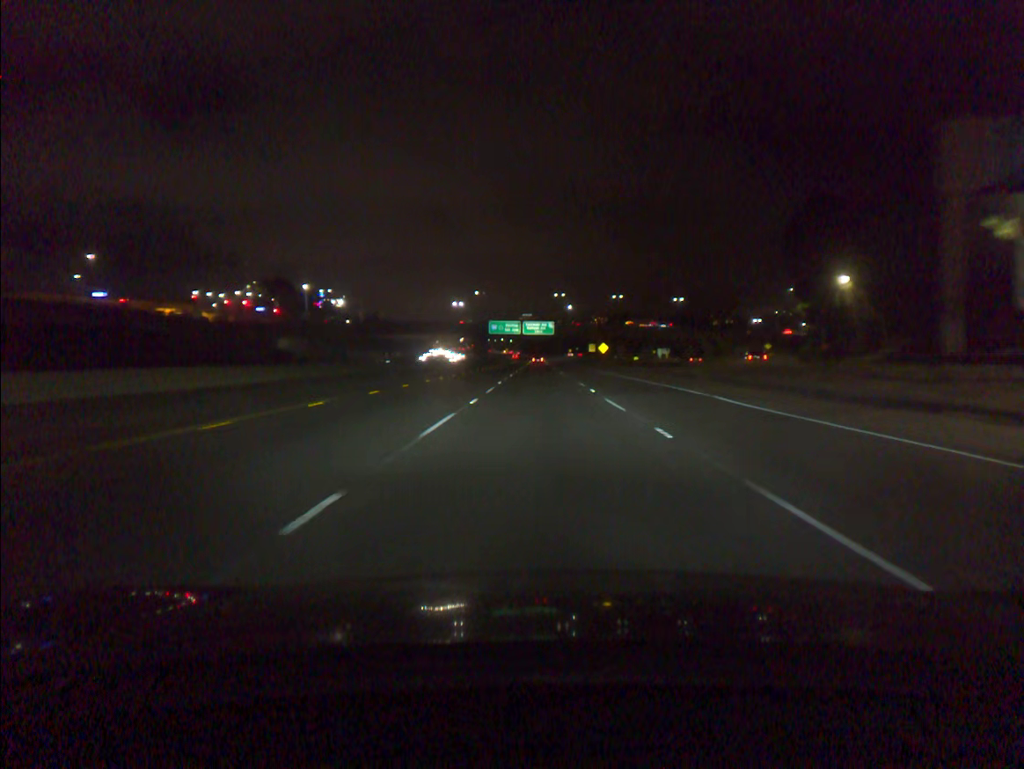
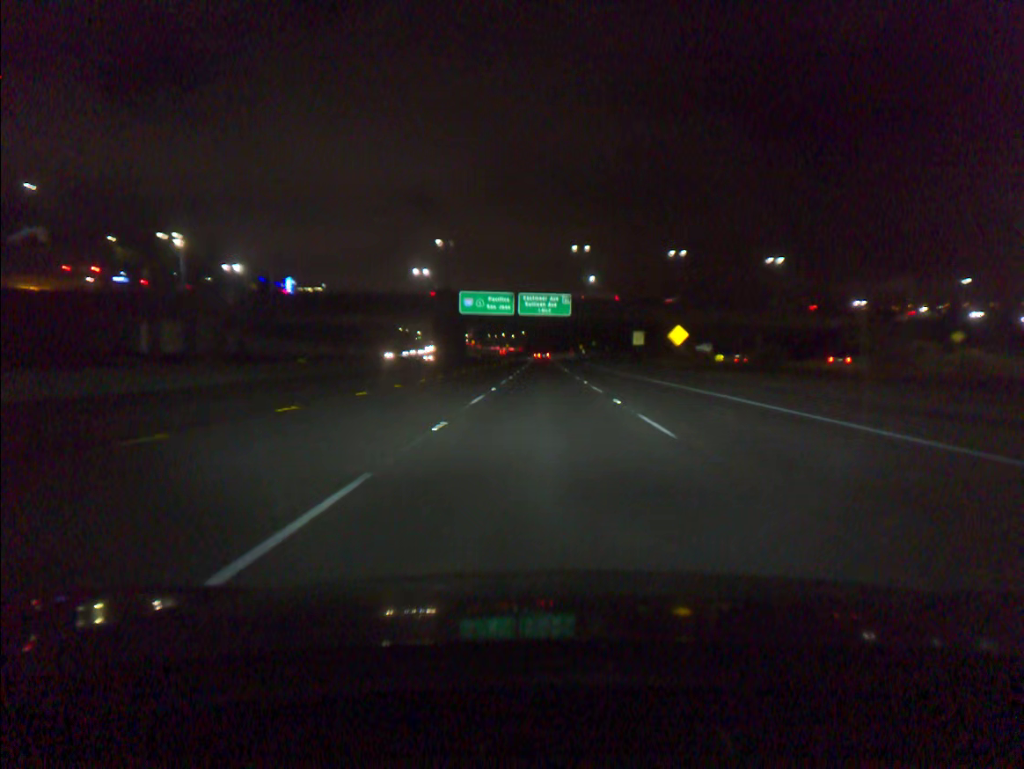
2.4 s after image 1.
(-0.3, +68.4) m; 0°
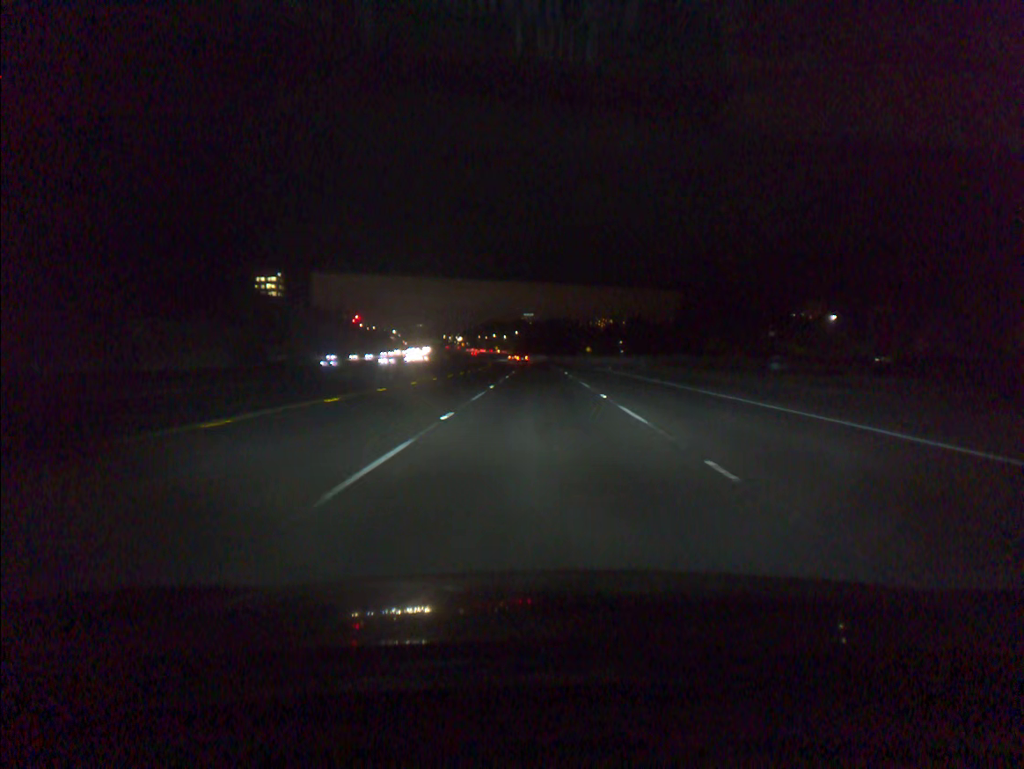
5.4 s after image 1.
(+0.3, +84.8) m; 0°
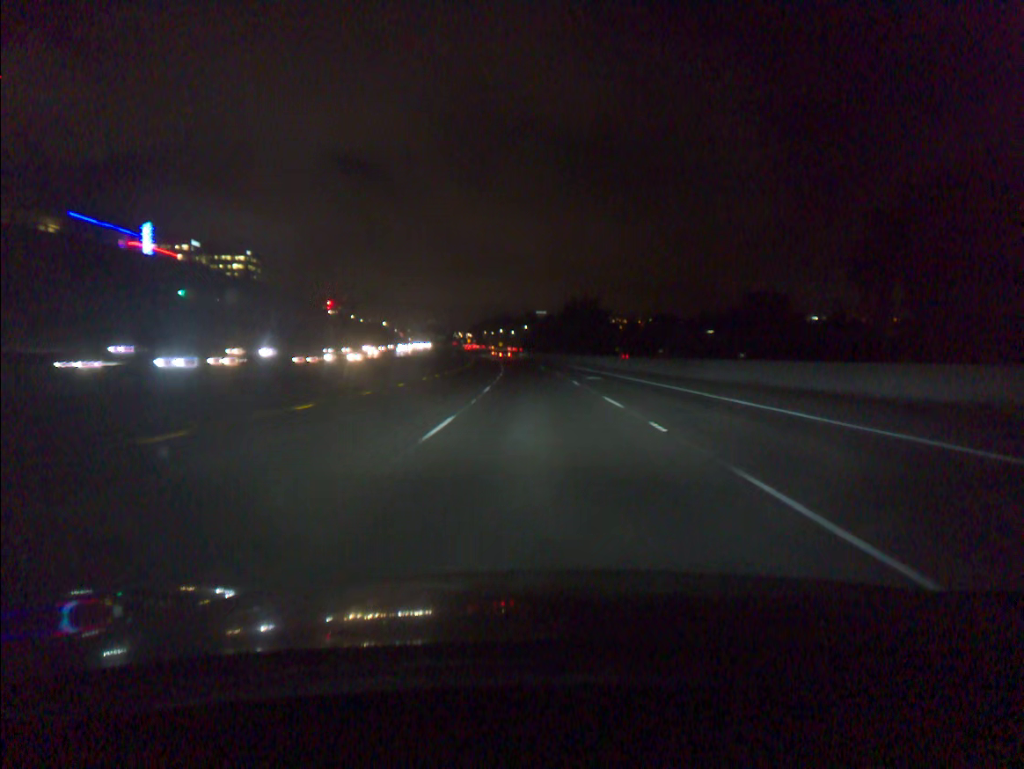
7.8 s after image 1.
(-0.5, +67.5) m; -1°
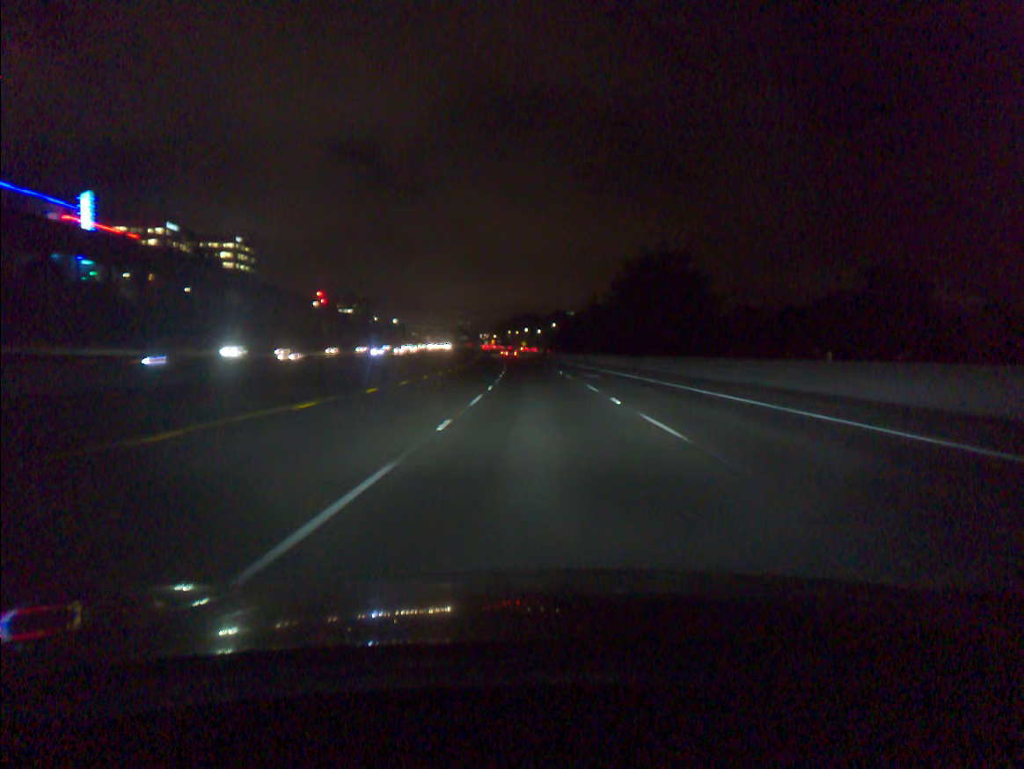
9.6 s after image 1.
(-0.9, +50.8) m; -2°
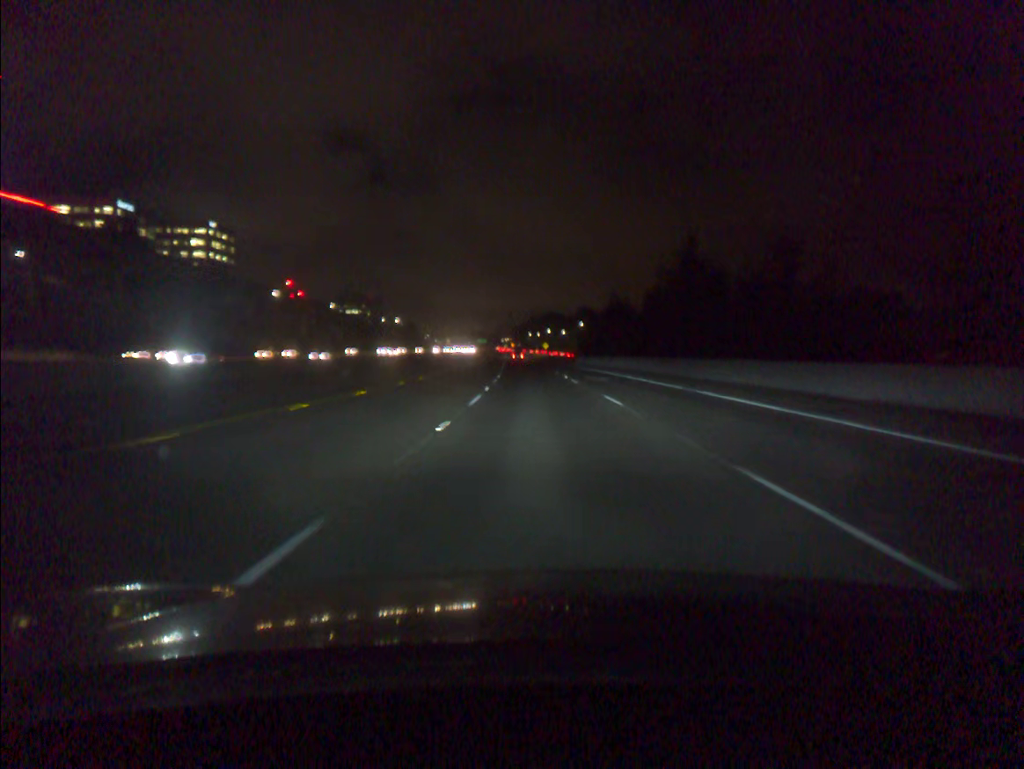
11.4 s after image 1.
(-0.8, +50.9) m; -2°
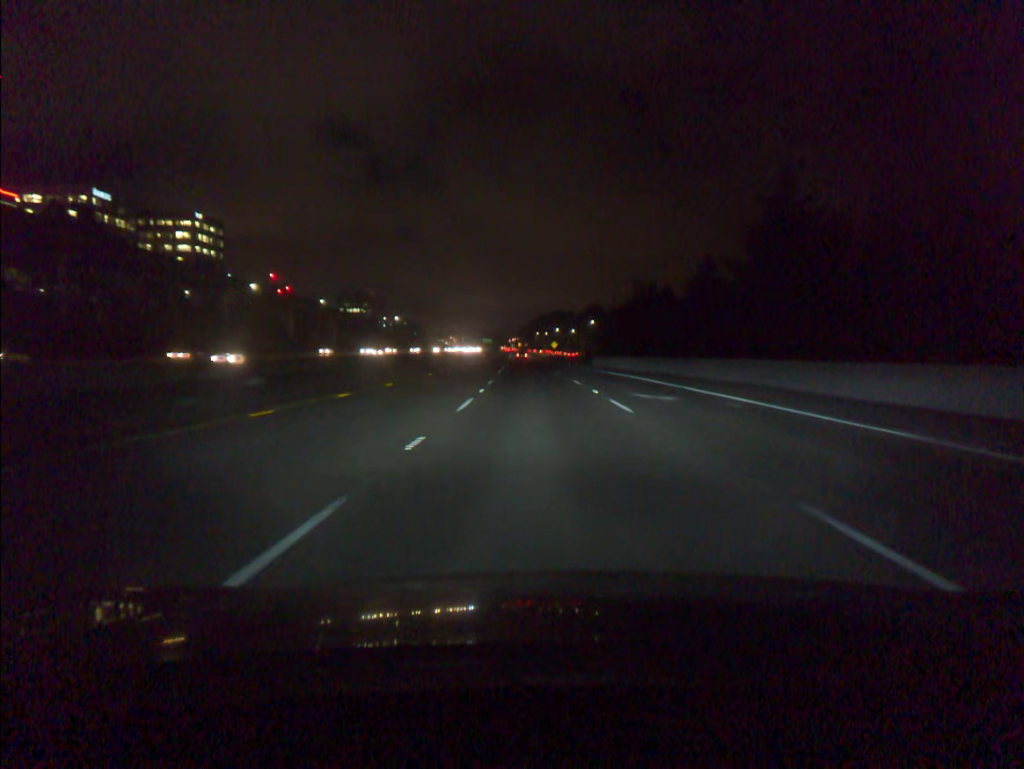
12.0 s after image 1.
(-0.1, +17.0) m; -1°
